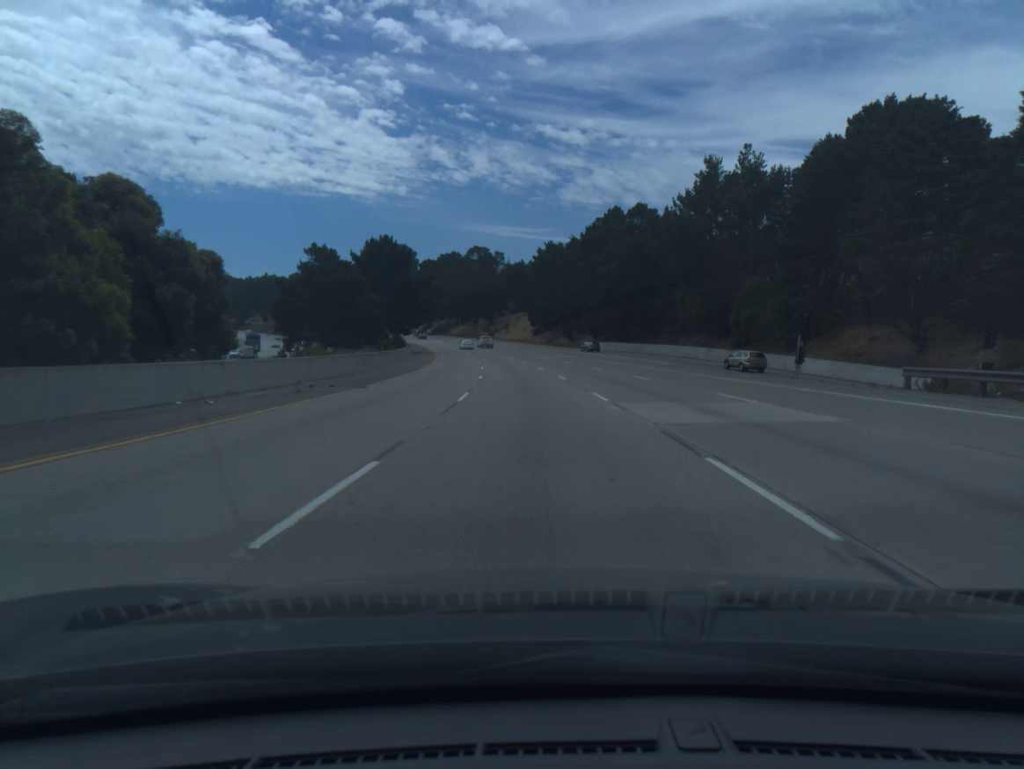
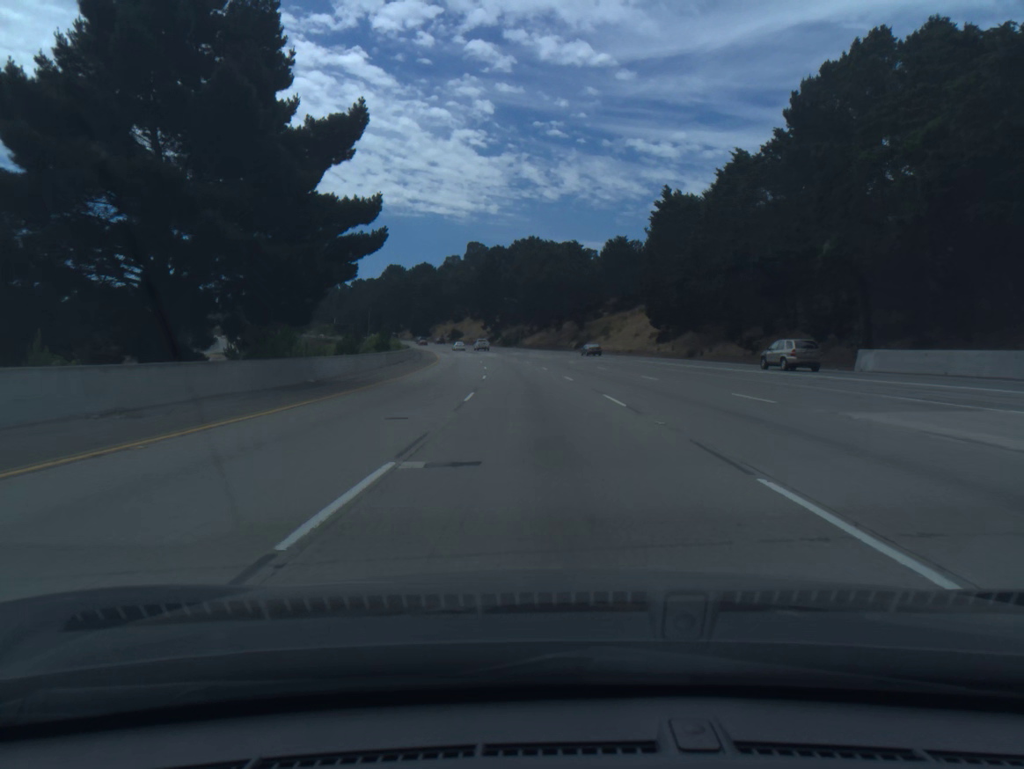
(-4.4, +73.0) m; -7°
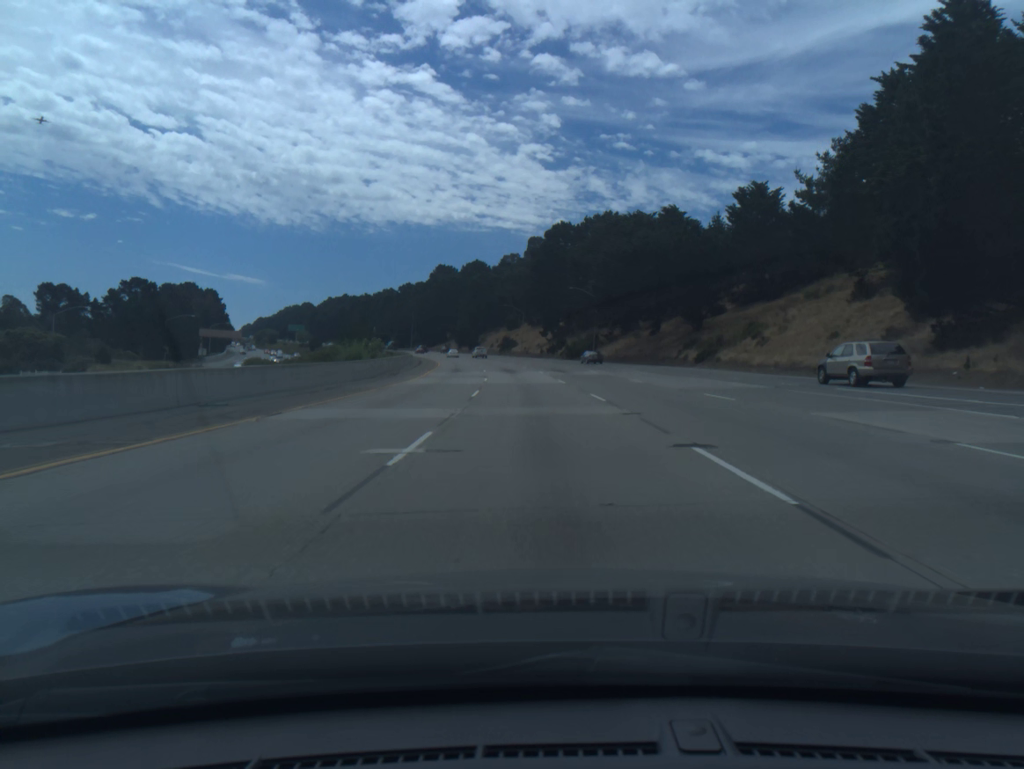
(-2.3, +54.6) m; -5°
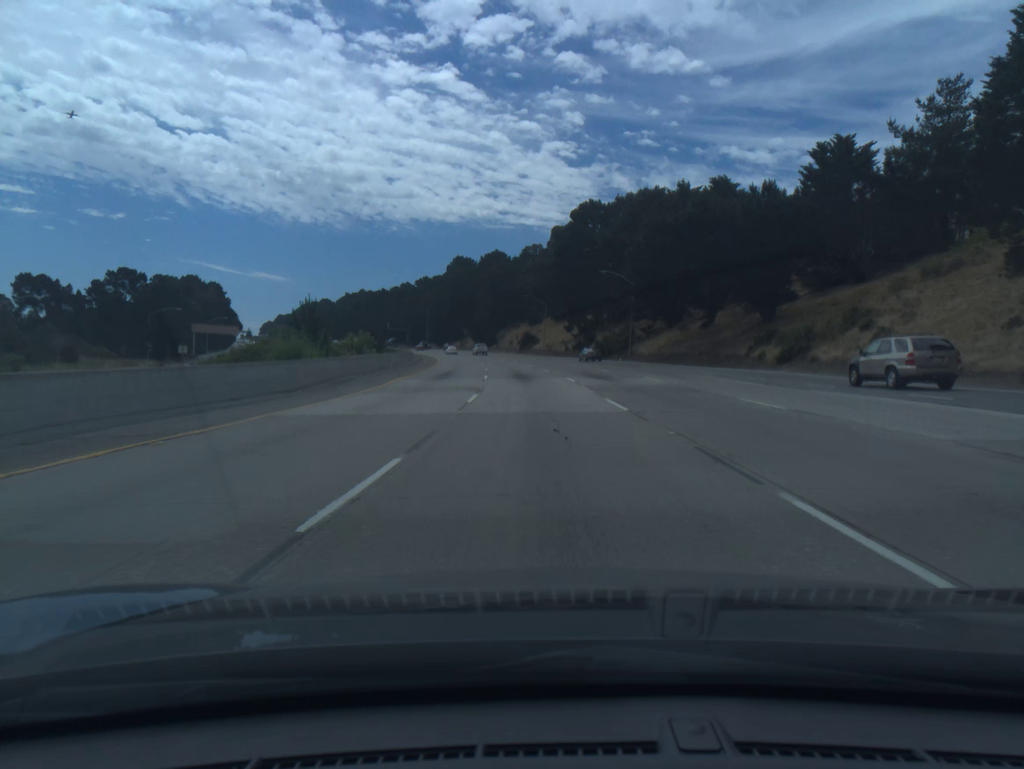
(-0.3, +18.2) m; -2°
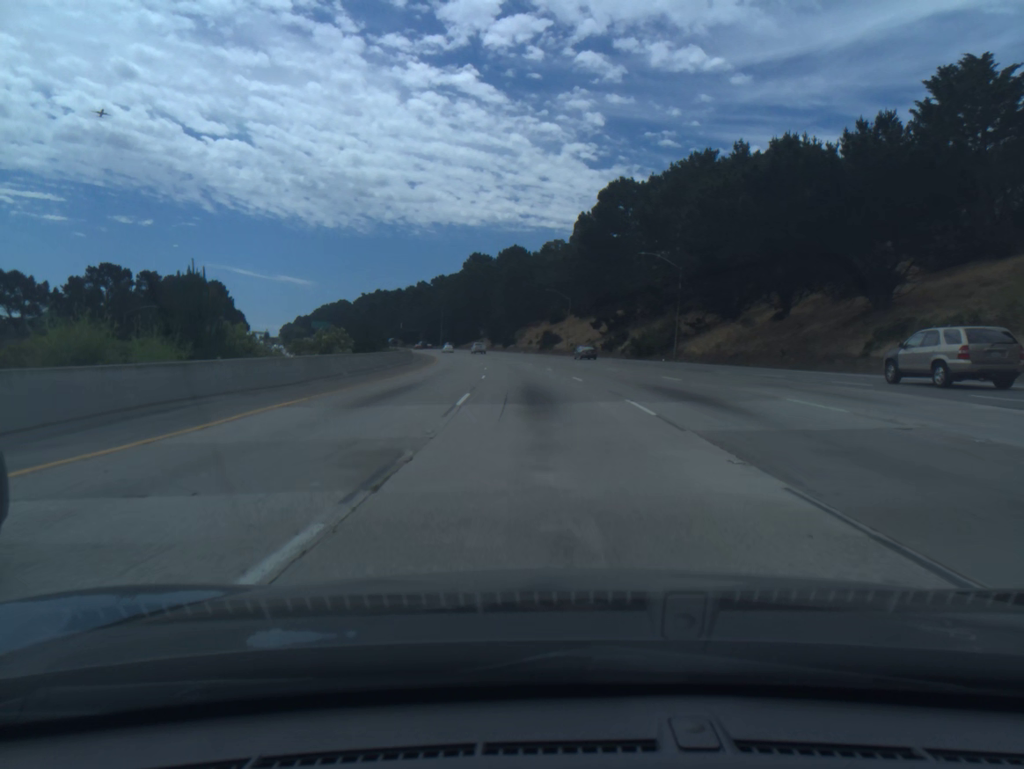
(-0.3, +18.2) m; -2°
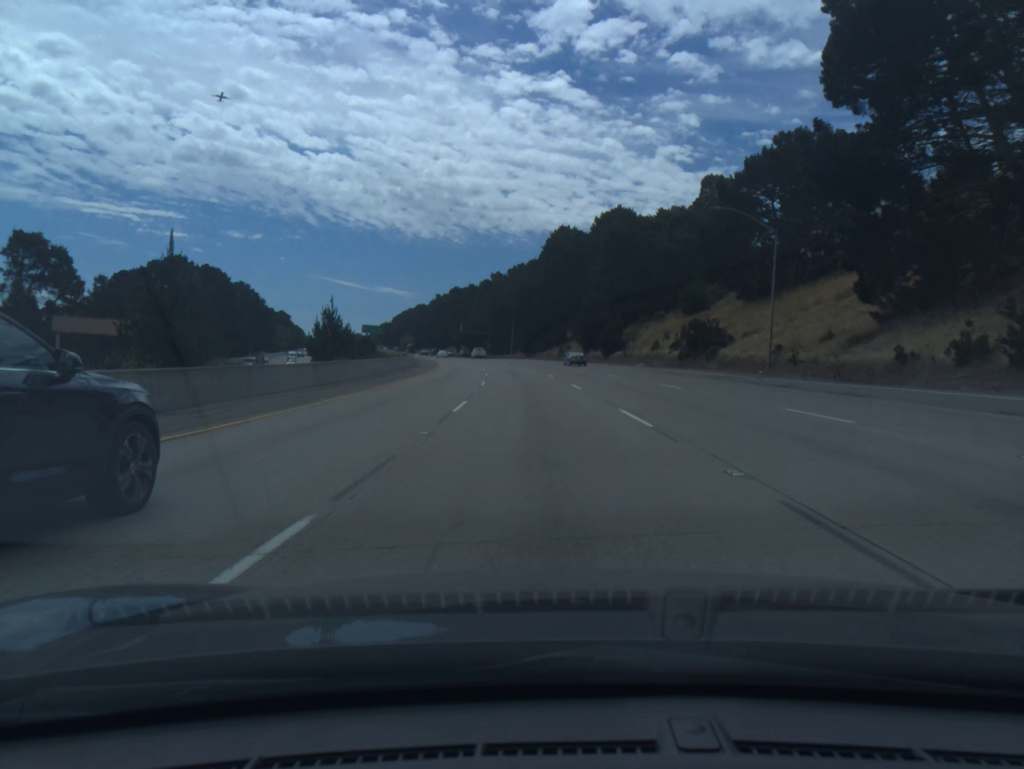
(-4.1, +72.7) m; -7°
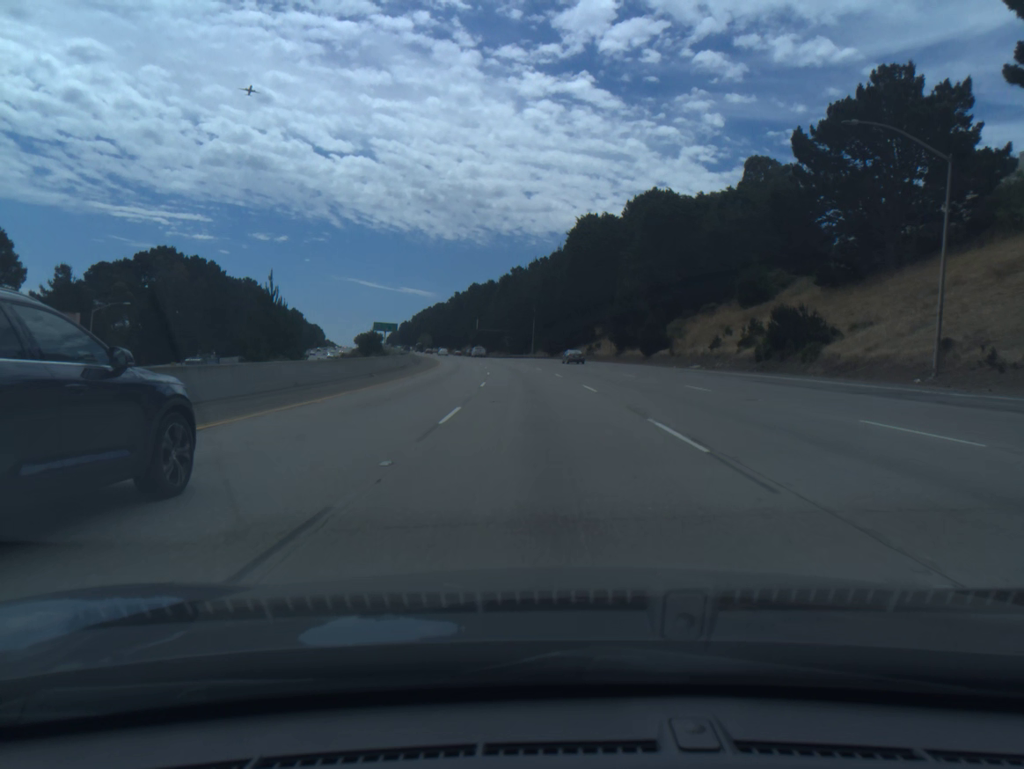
(-0.3, +18.2) m; -2°
